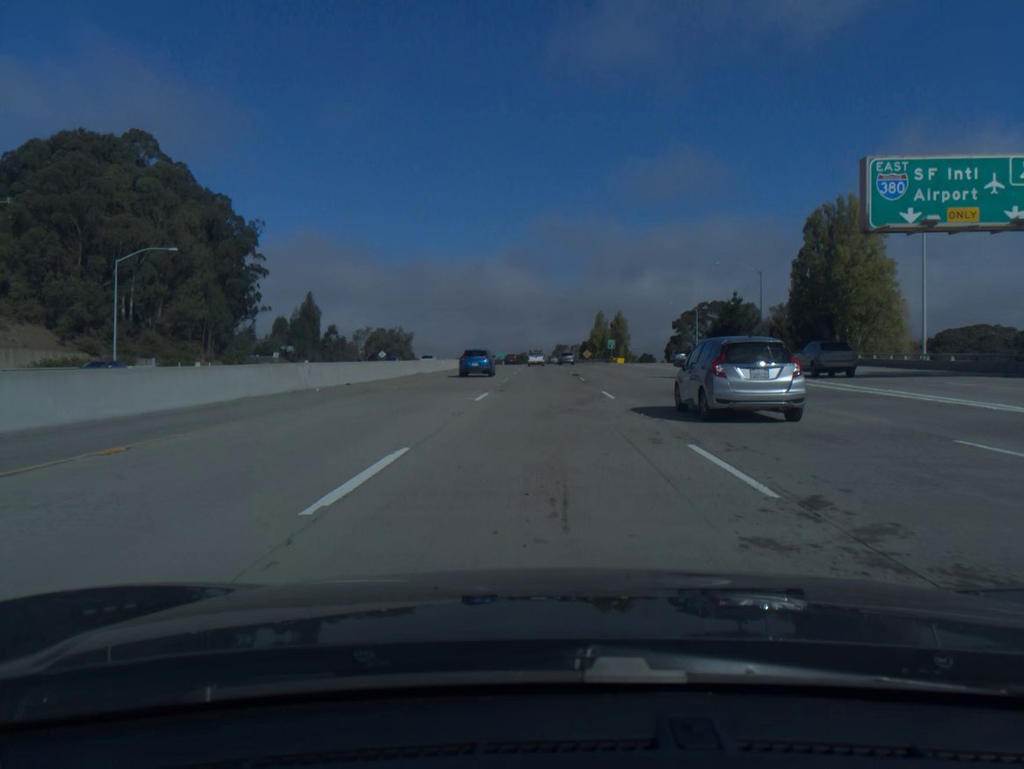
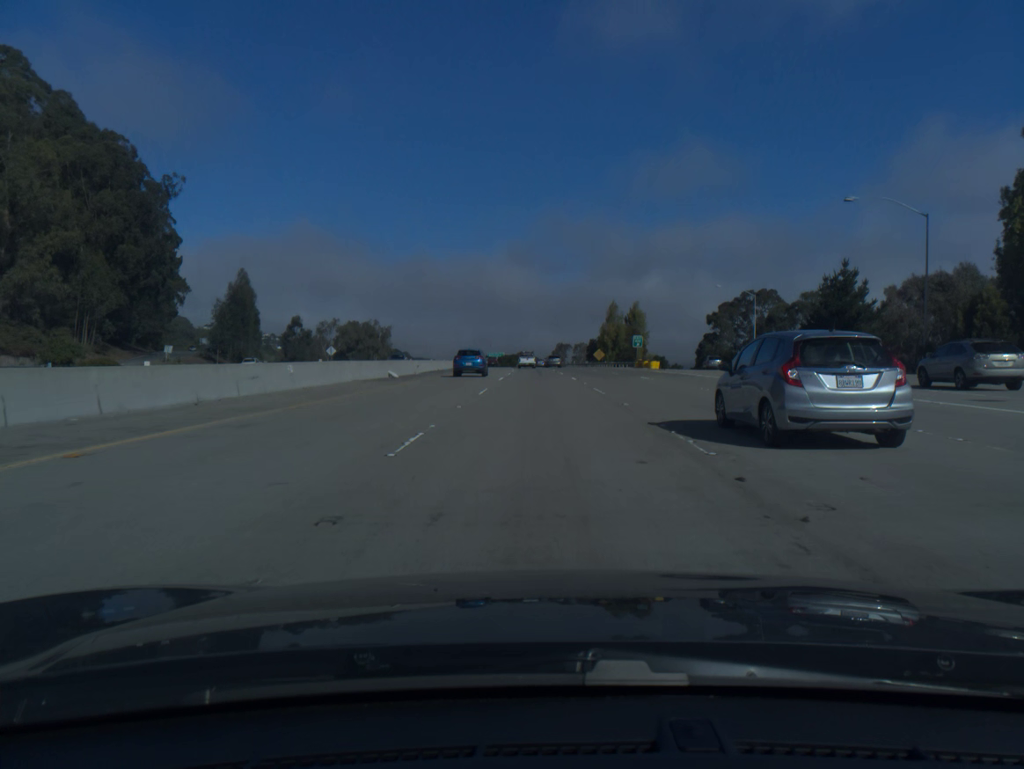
(+0.1, +41.3) m; 0°
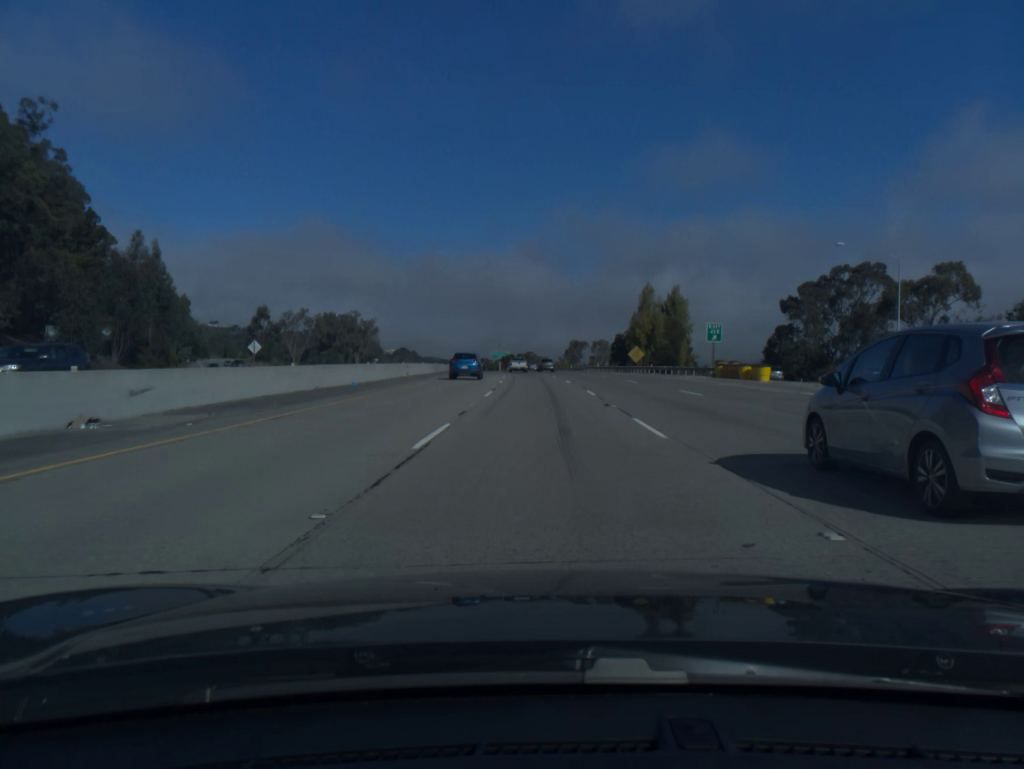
(-0.2, +41.3) m; -1°
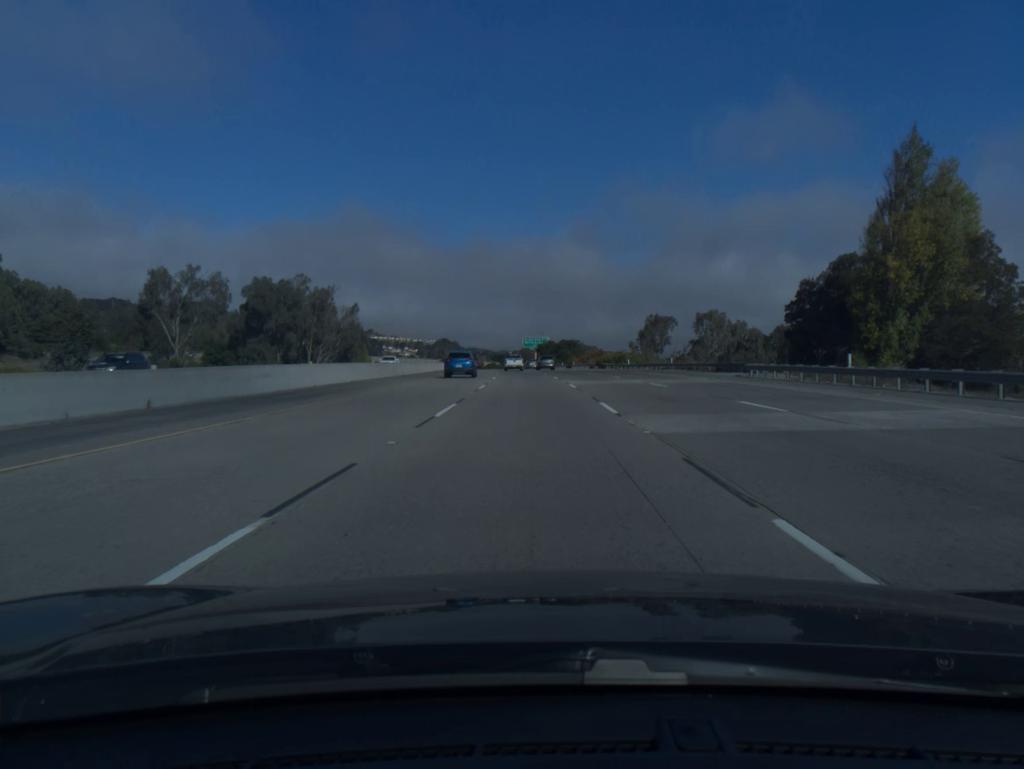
(-1.8, +82.8) m; -3°
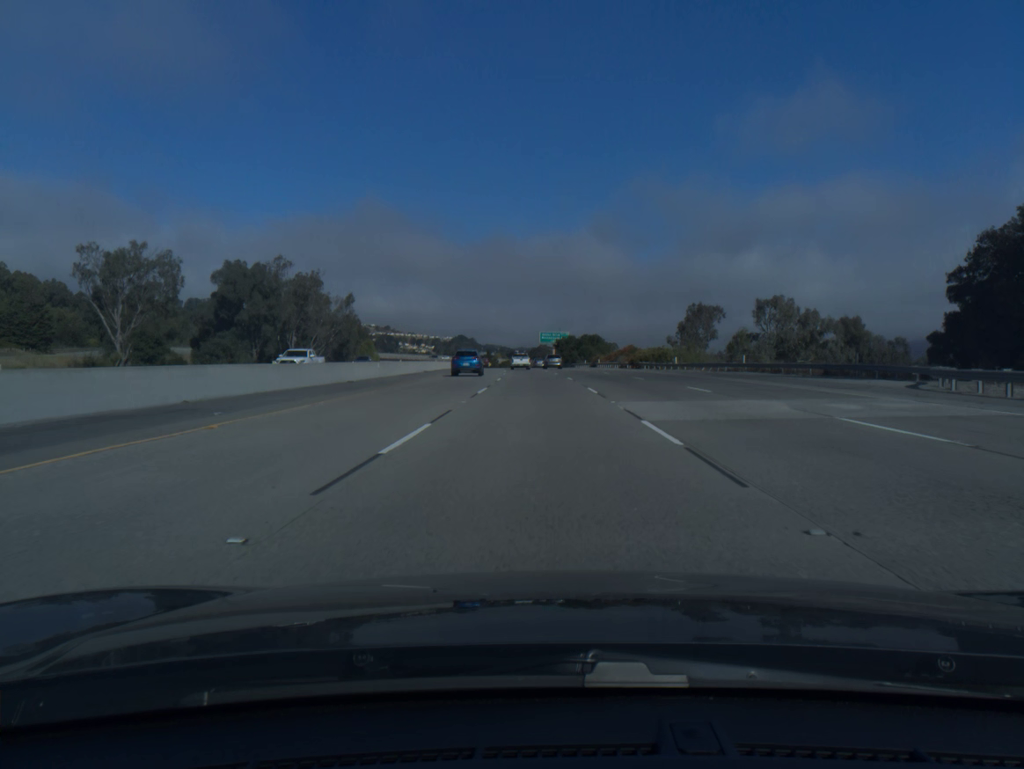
(-0.2, +20.7) m; -1°
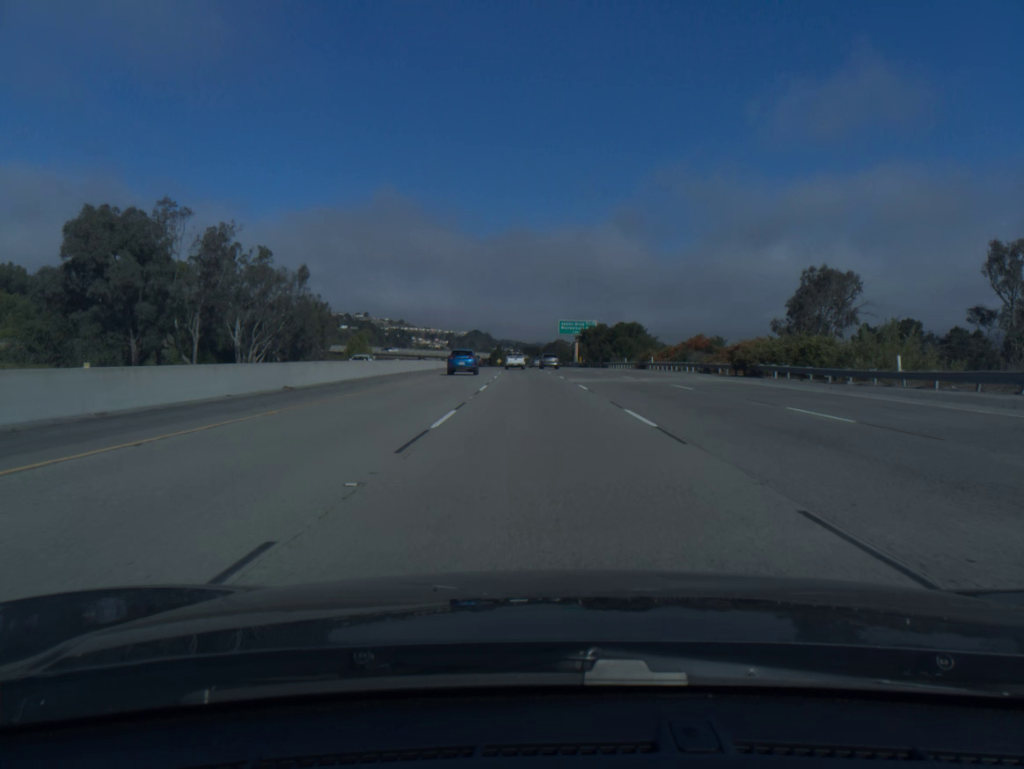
(-0.5, +41.1) m; -1°
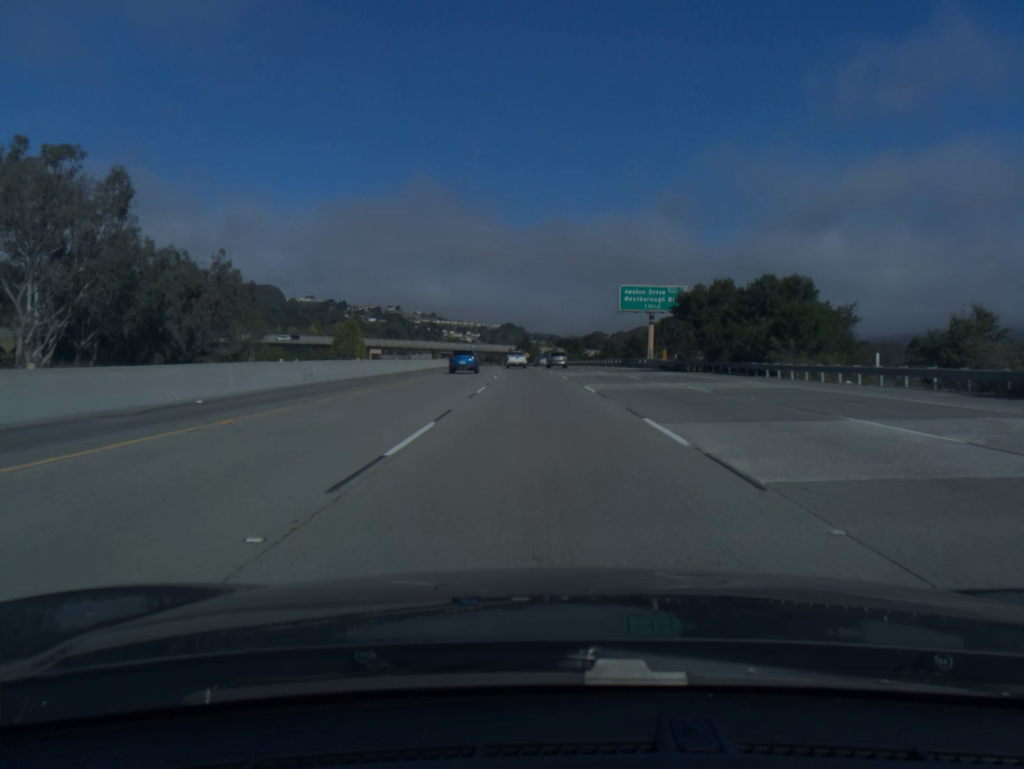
(-1.3, +61.1) m; -3°
